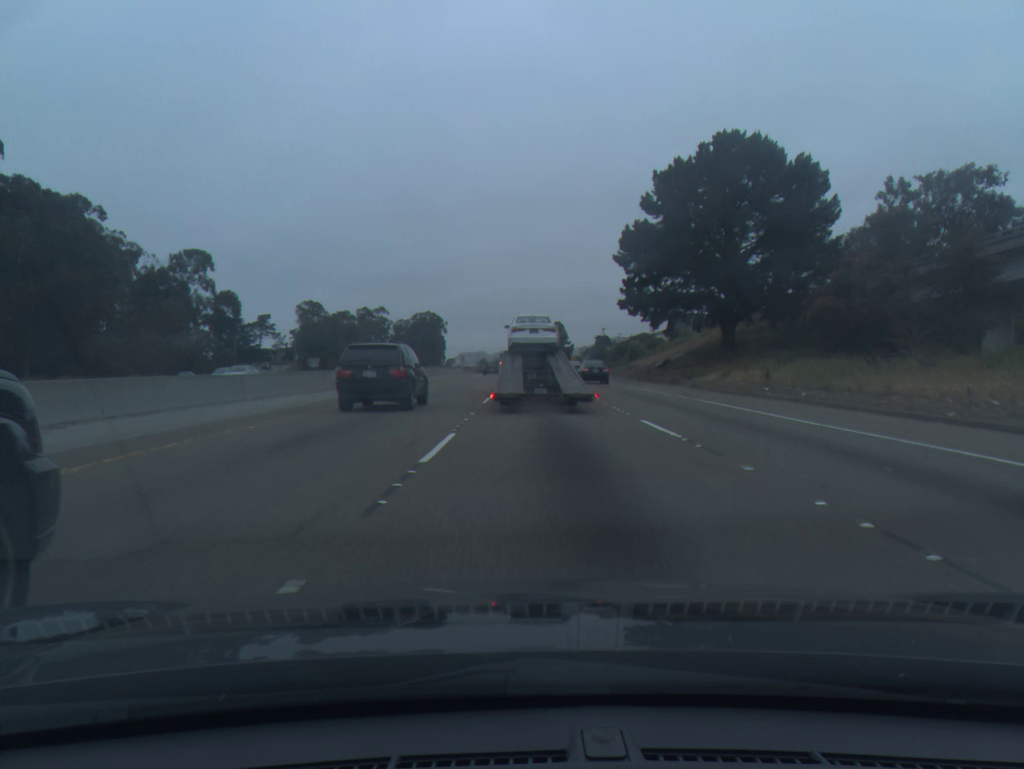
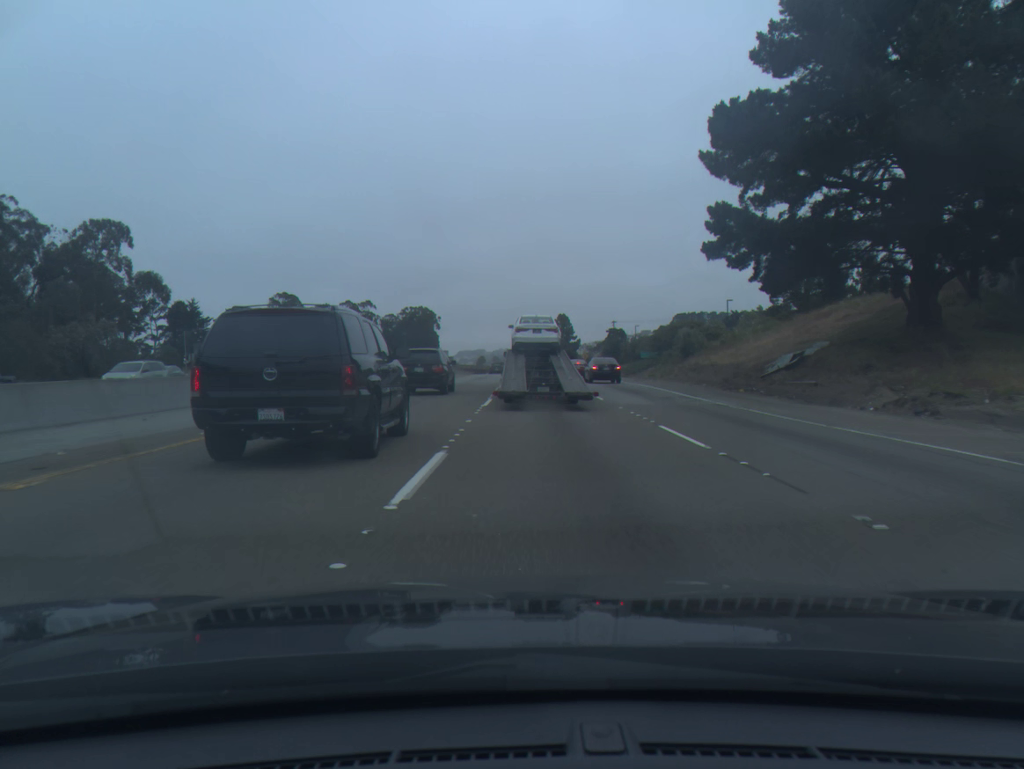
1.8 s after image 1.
(0.0, +32.1) m; 0°
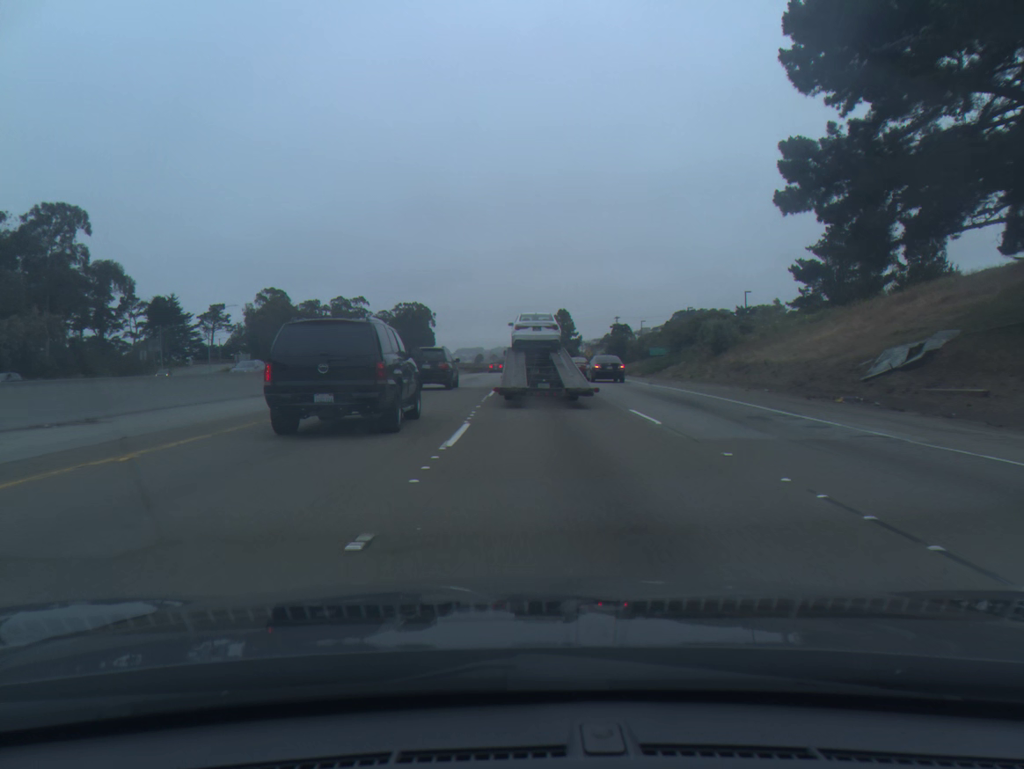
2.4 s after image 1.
(0.0, +10.6) m; 0°
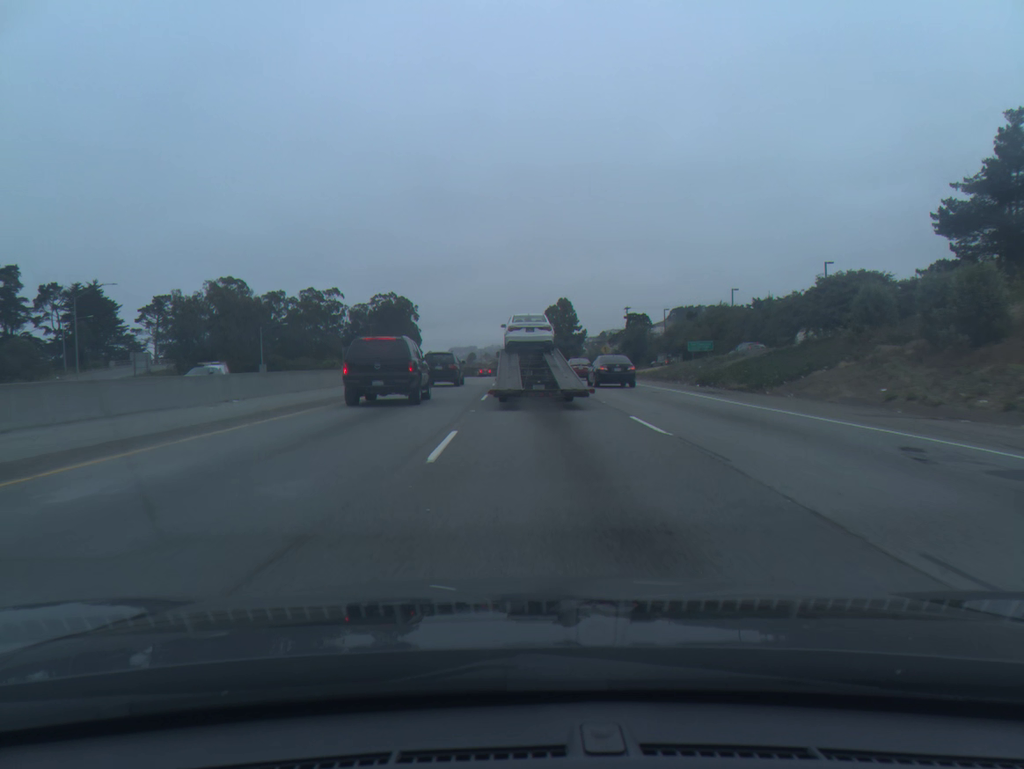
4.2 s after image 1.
(+0.2, +31.3) m; +1°
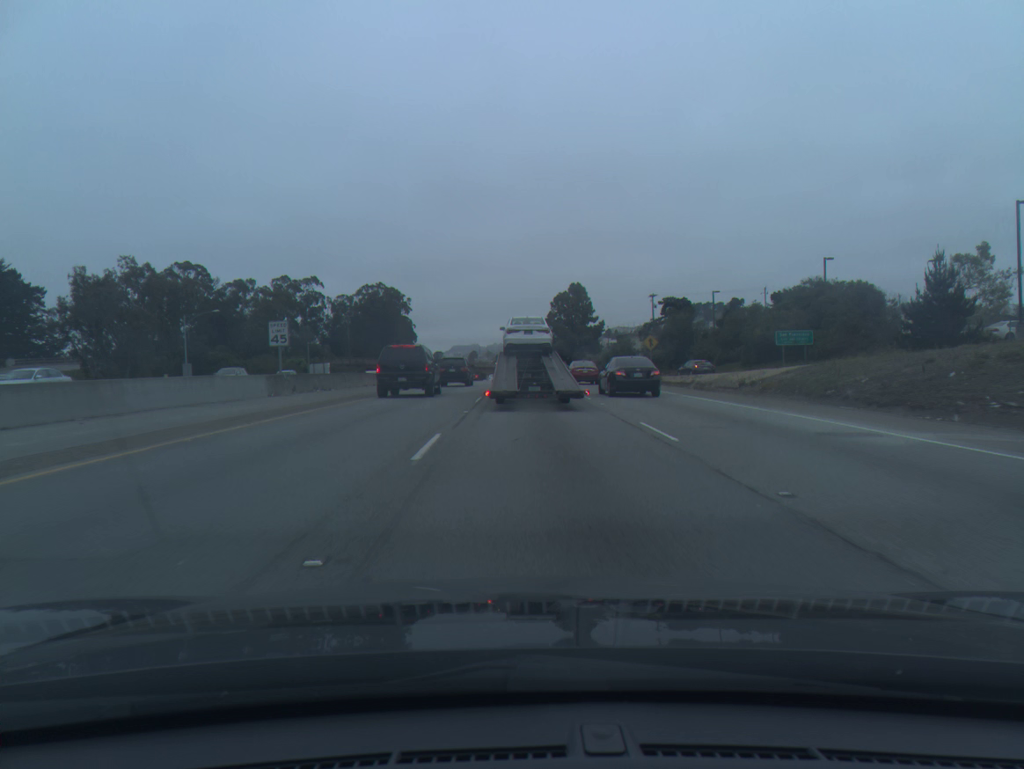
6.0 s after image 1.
(0.0, +29.9) m; 0°
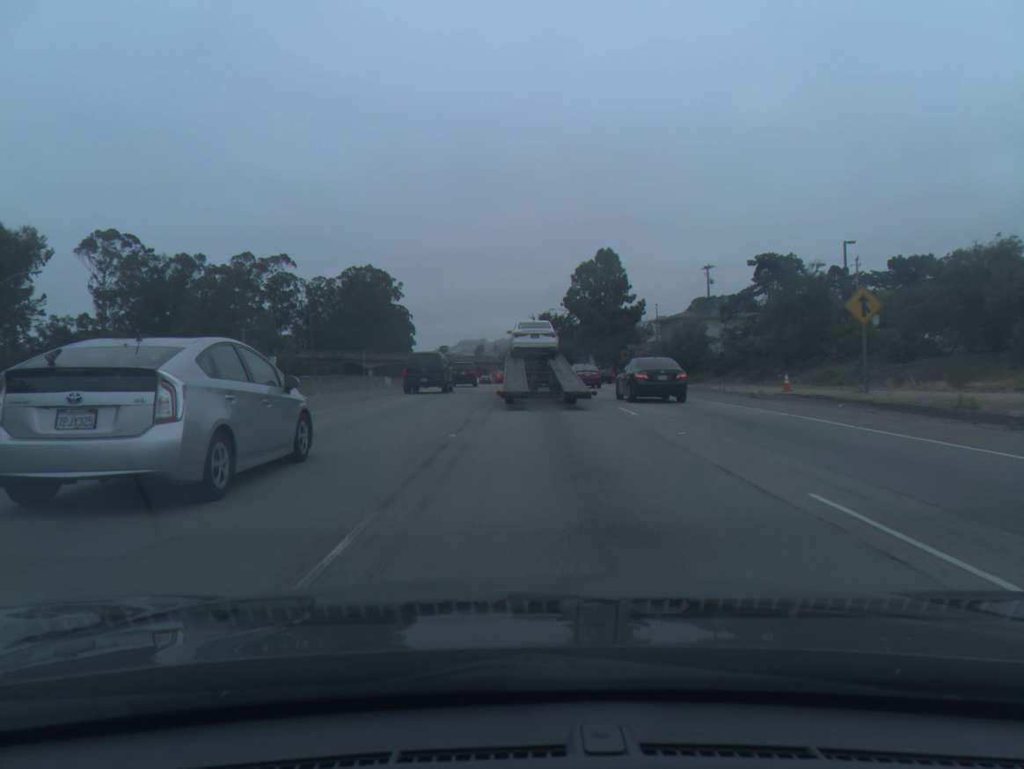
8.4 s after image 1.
(-0.2, +37.2) m; -1°
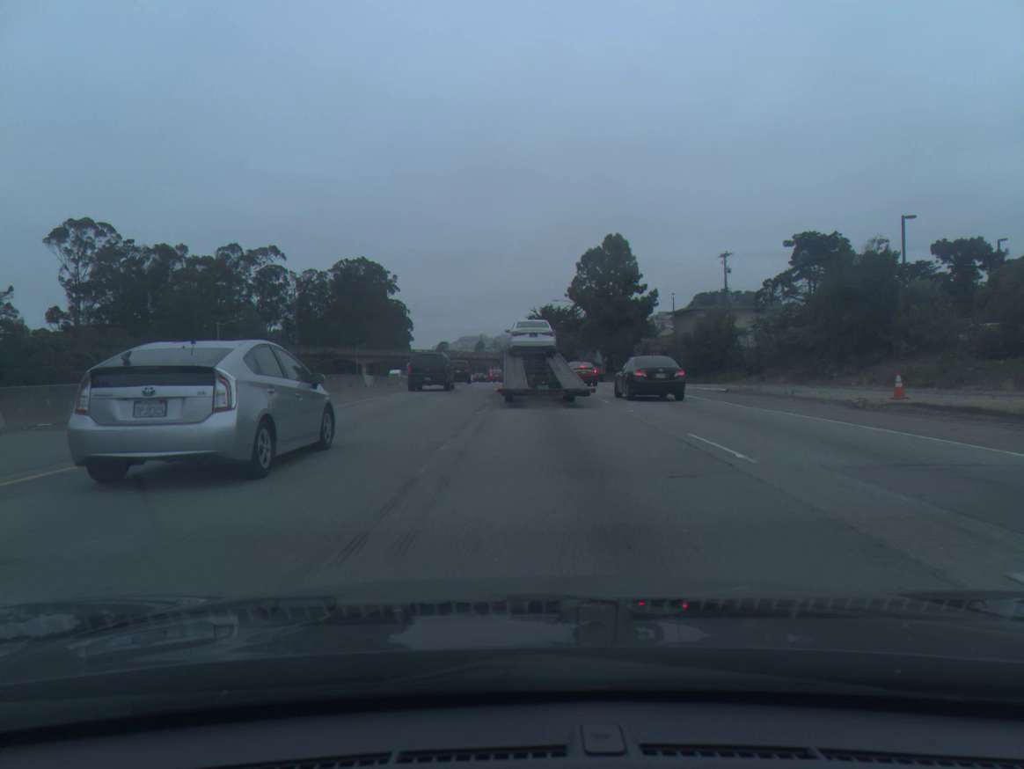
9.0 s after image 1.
(0.0, +8.9) m; 0°
